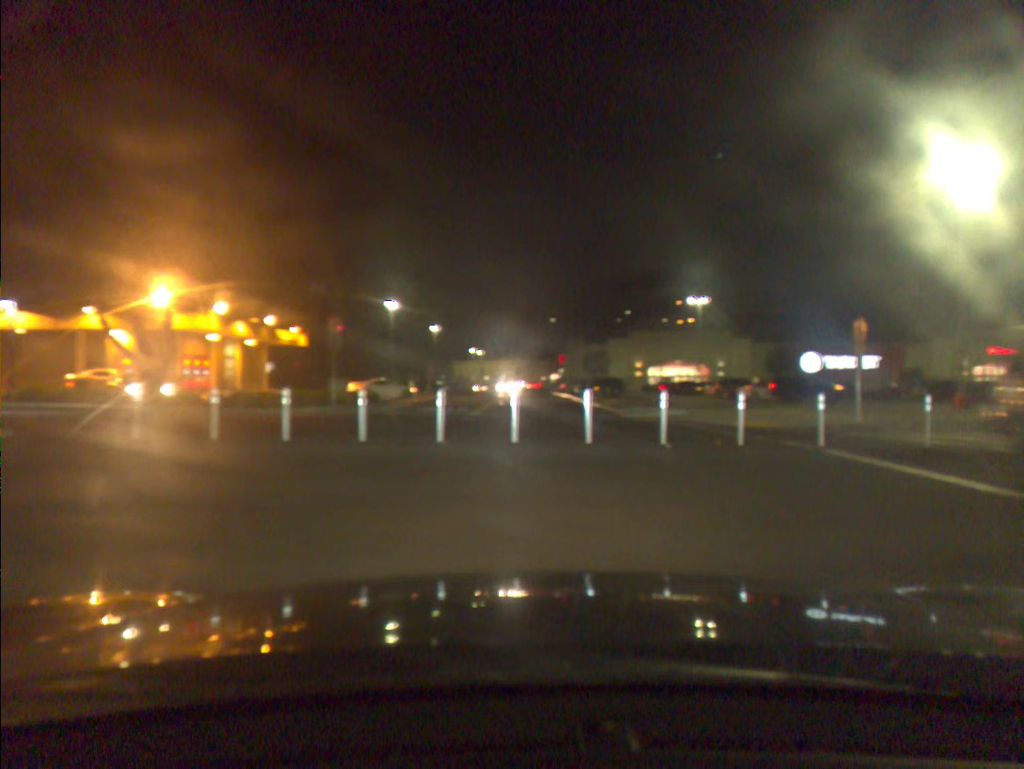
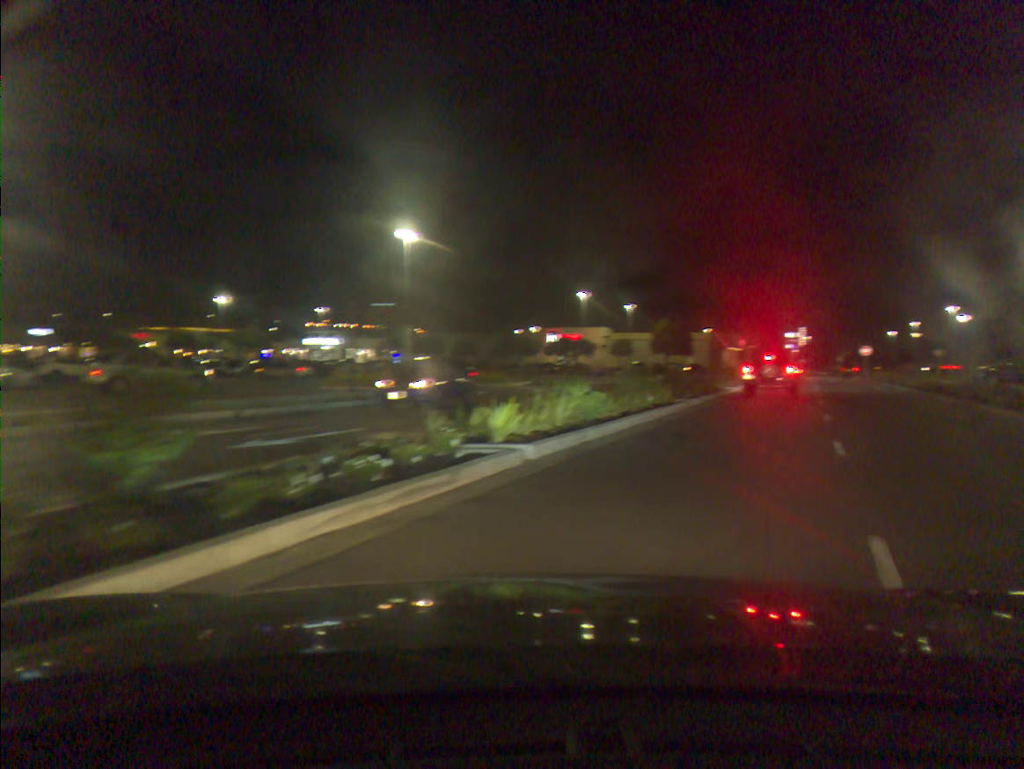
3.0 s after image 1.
(+7.9, +8.6) m; +73°
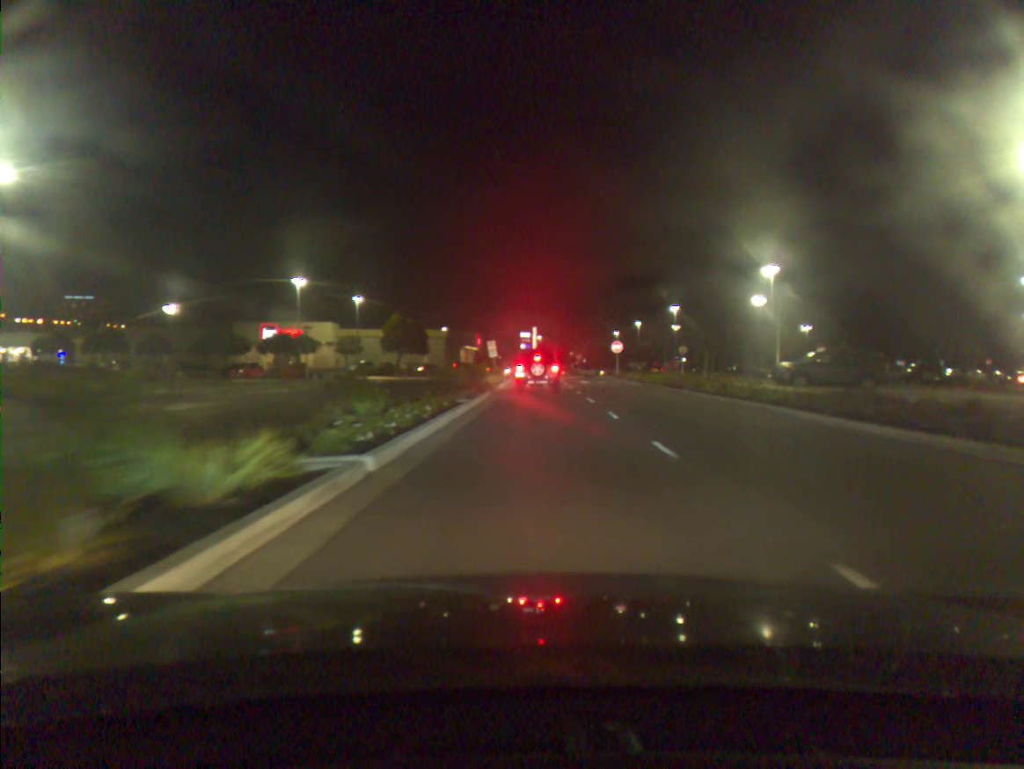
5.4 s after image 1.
(+2.7, +15.3) m; +14°
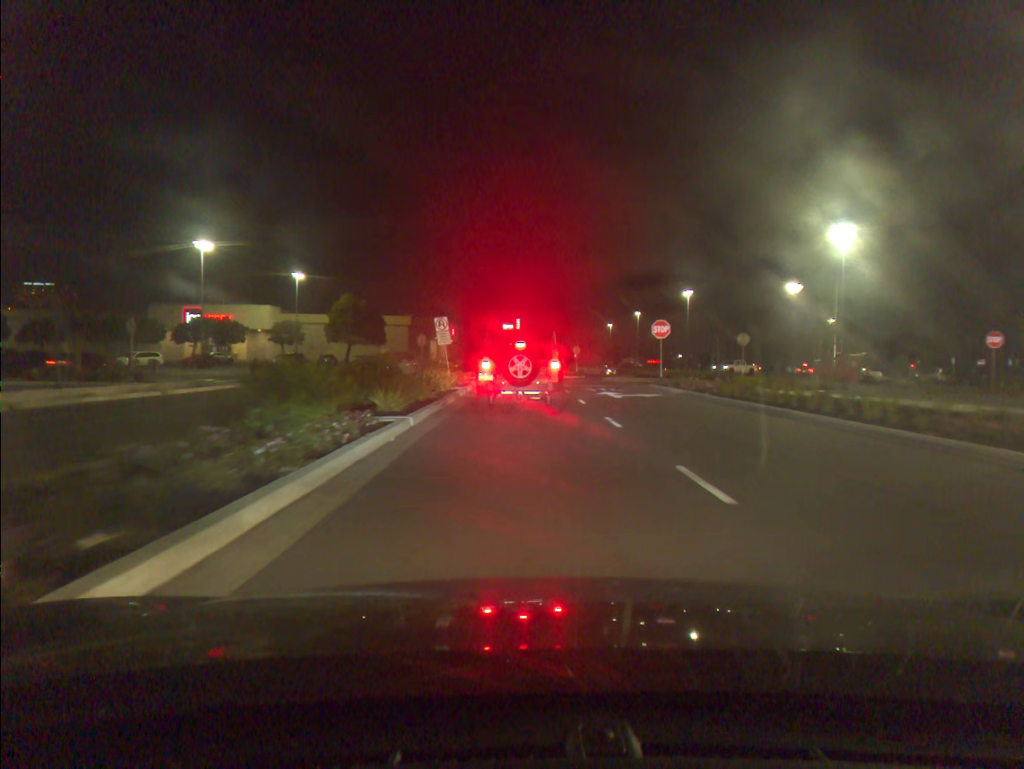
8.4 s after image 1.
(+0.4, +25.2) m; +1°
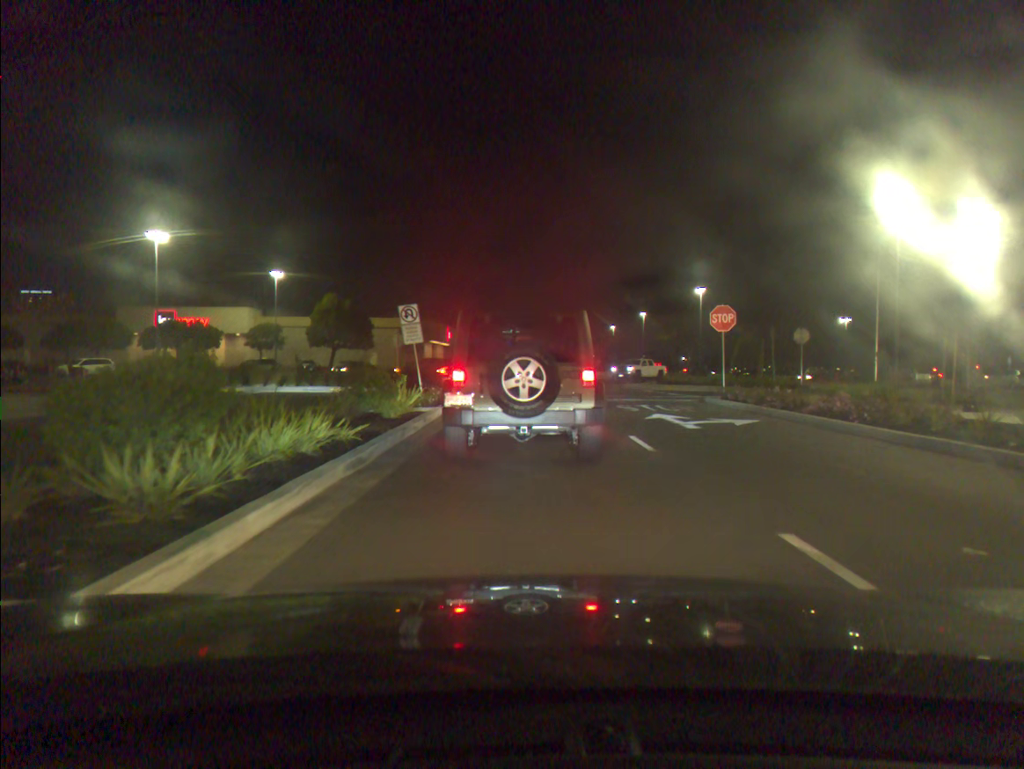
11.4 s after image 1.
(0.0, +10.9) m; 0°
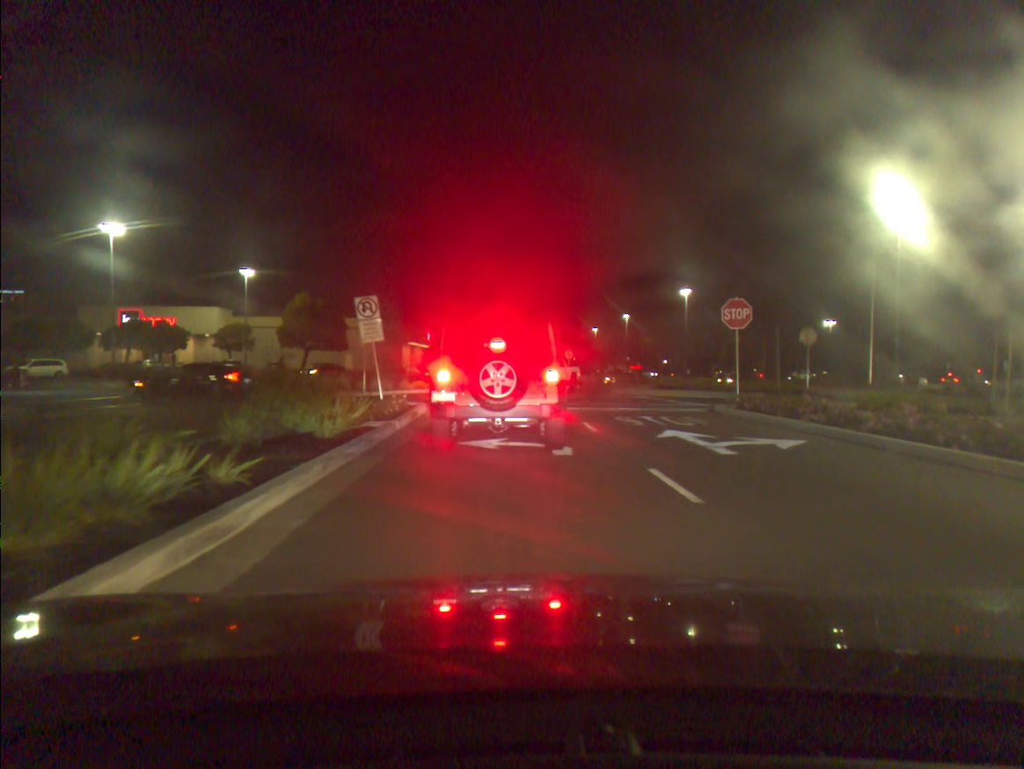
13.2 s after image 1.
(+0.1, +3.7) m; +2°
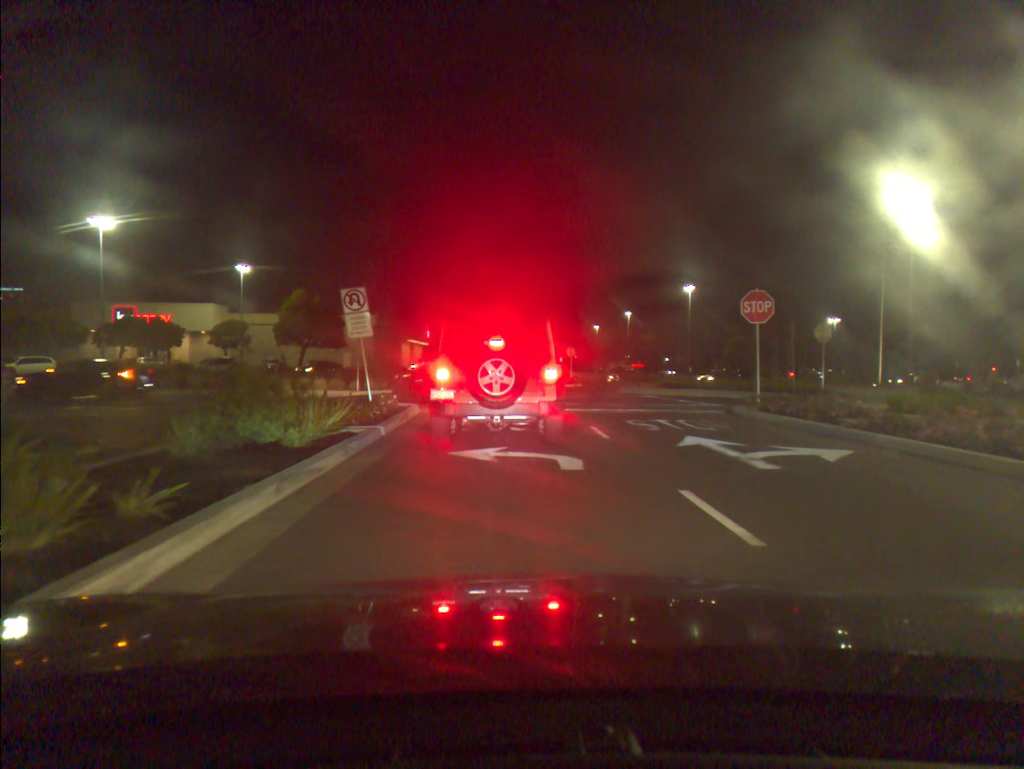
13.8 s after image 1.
(0.0, +1.7) m; -1°
